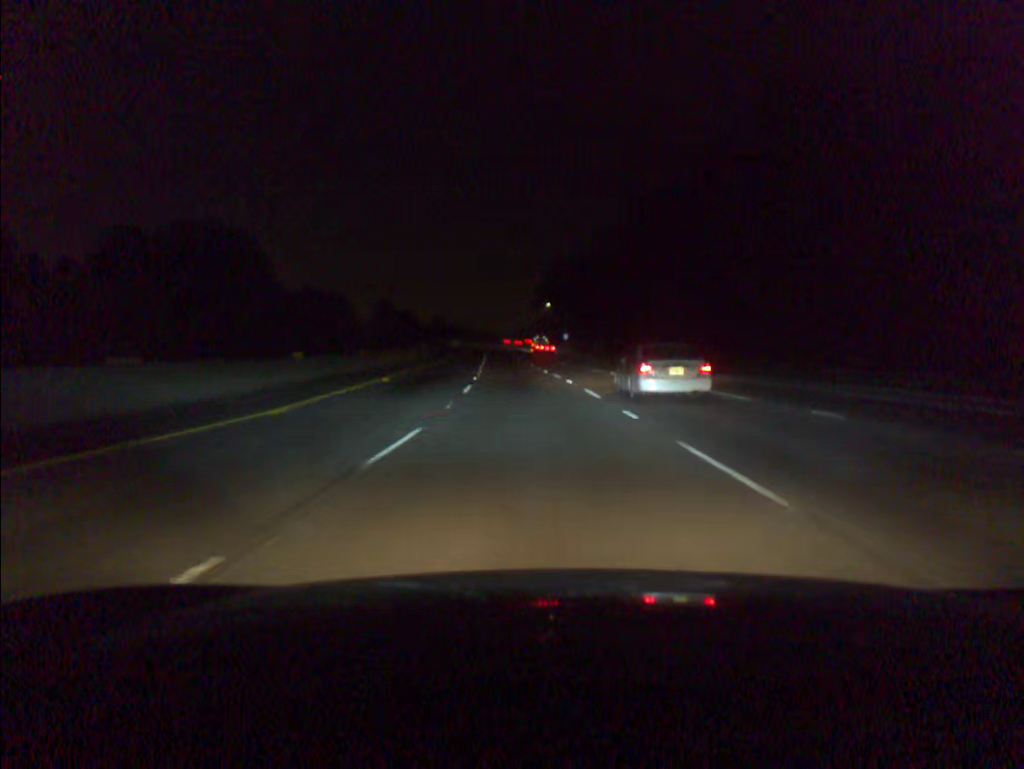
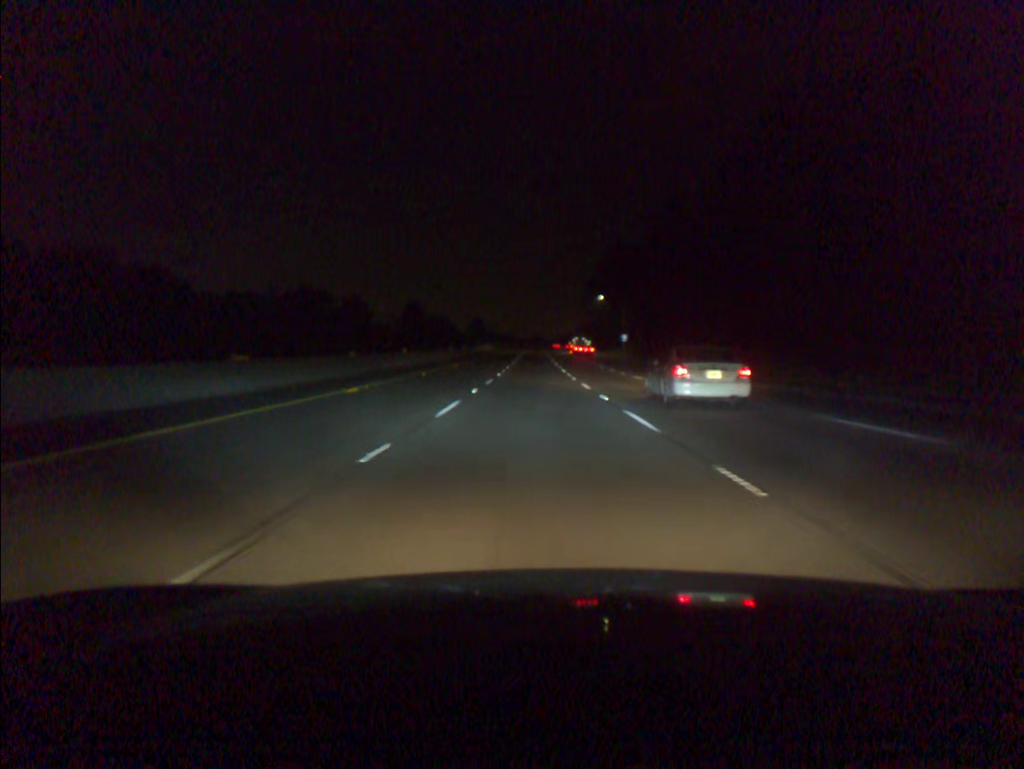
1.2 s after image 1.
(-1.1, +37.7) m; -3°
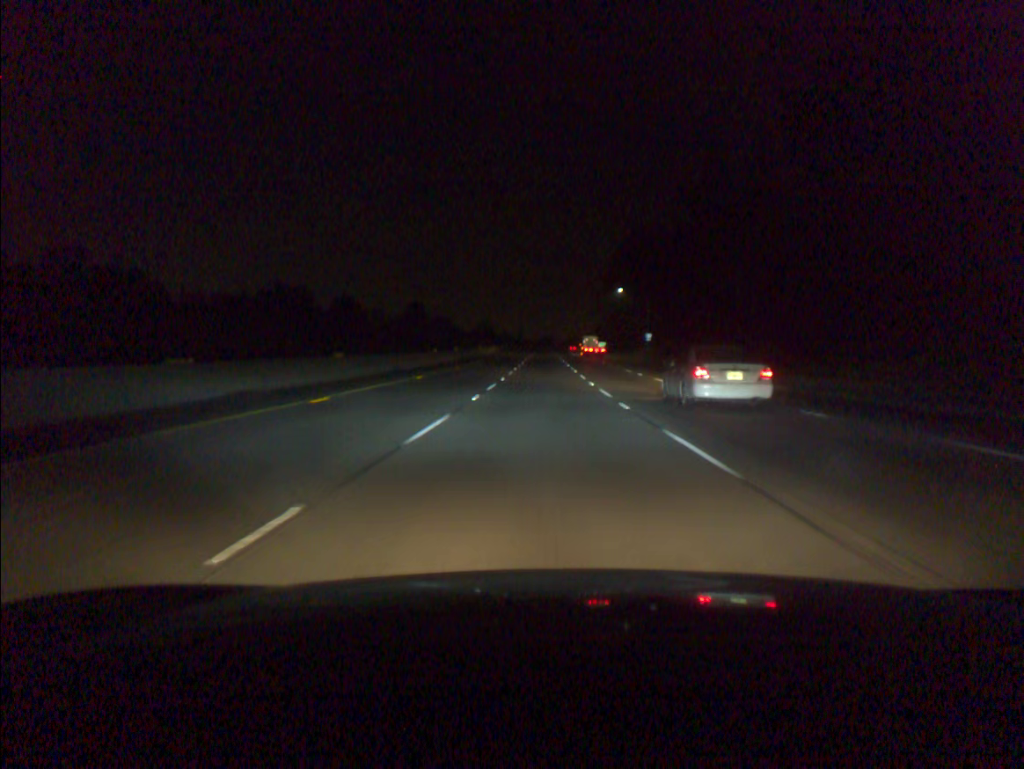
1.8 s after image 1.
(-0.1, +18.8) m; -1°
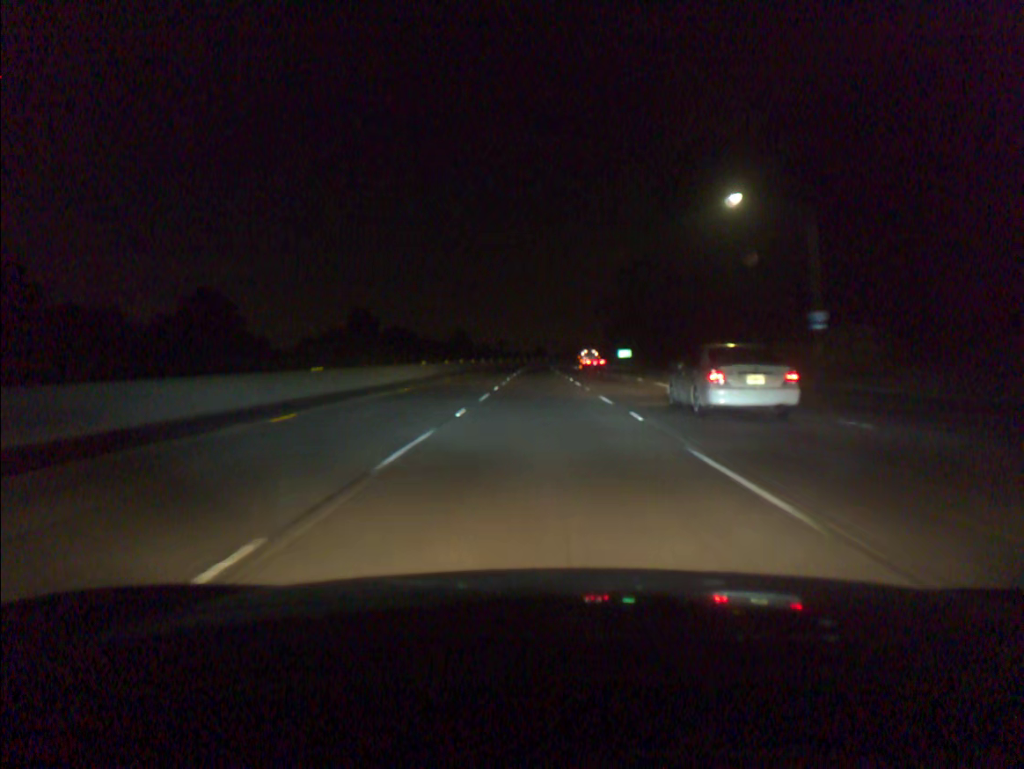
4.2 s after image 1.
(+0.2, +75.2) m; +1°
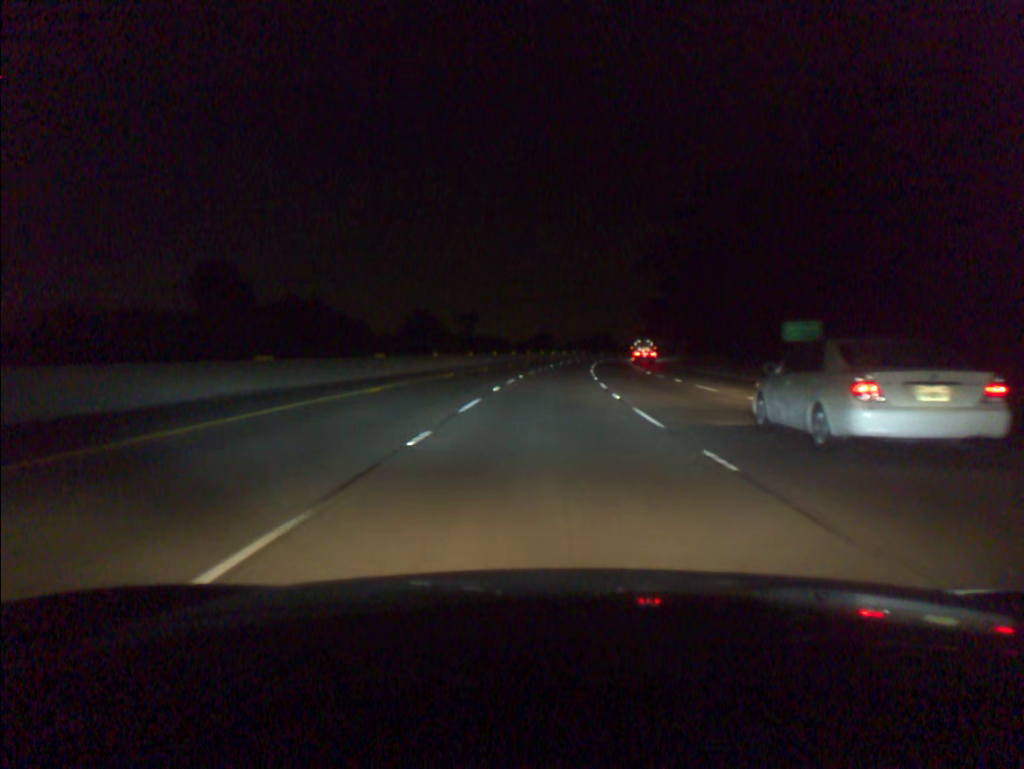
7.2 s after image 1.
(-0.7, +94.7) m; 0°
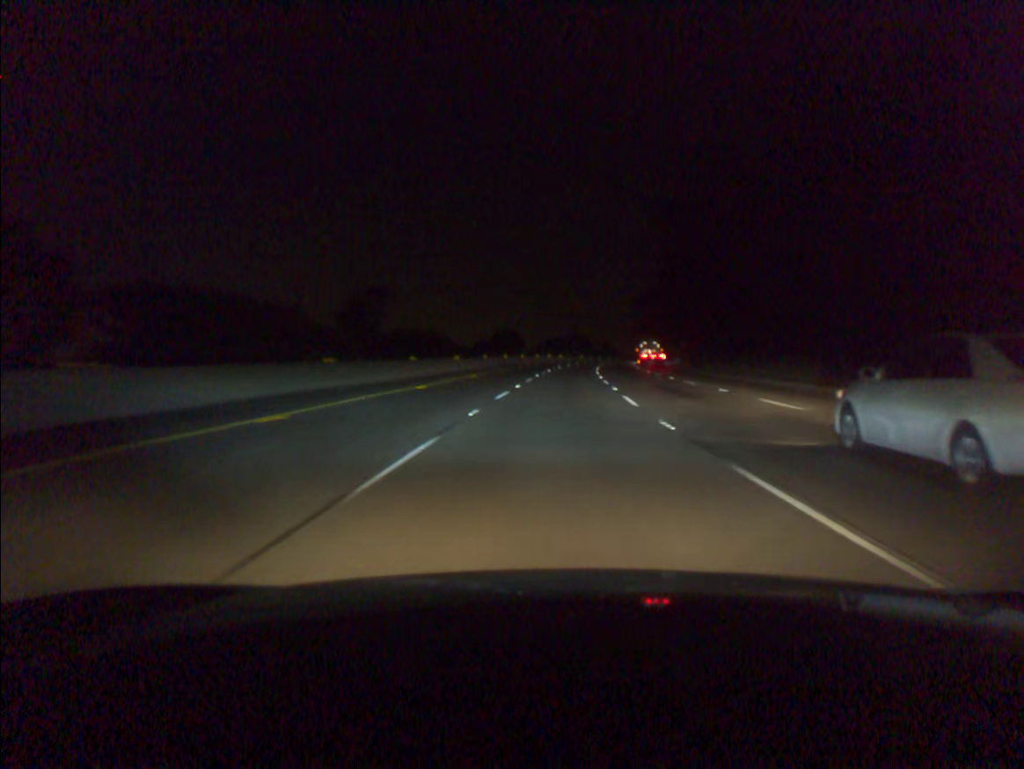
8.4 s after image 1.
(+0.6, +38.2) m; +2°
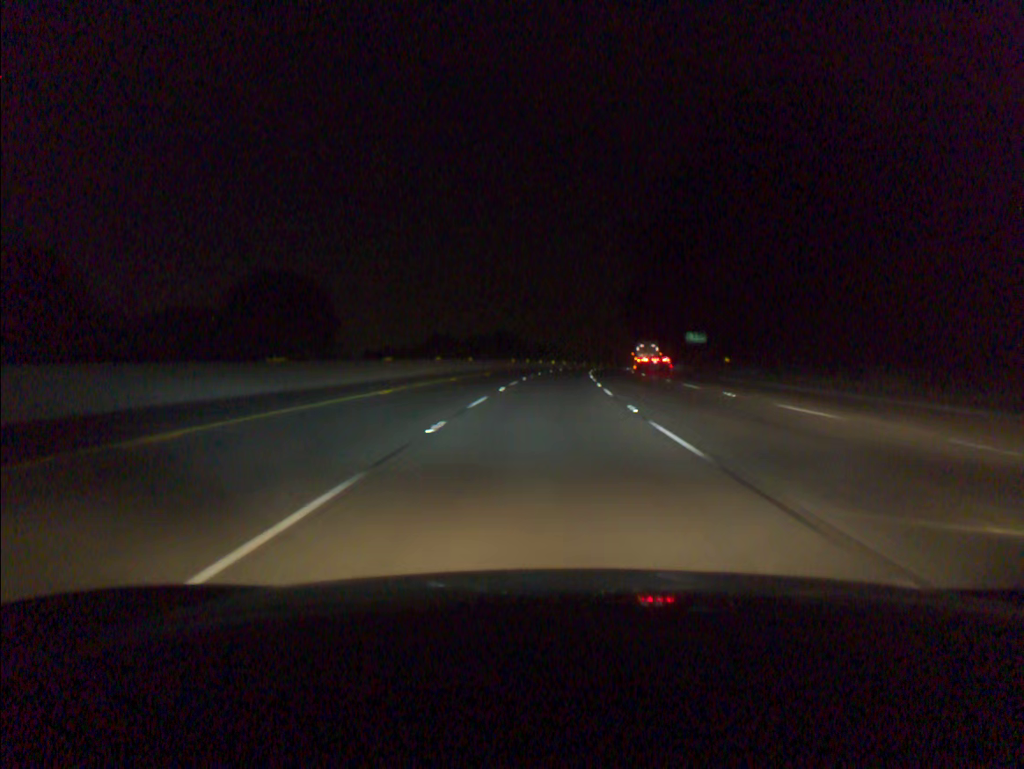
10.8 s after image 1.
(+3.7, +76.2) m; +5°
